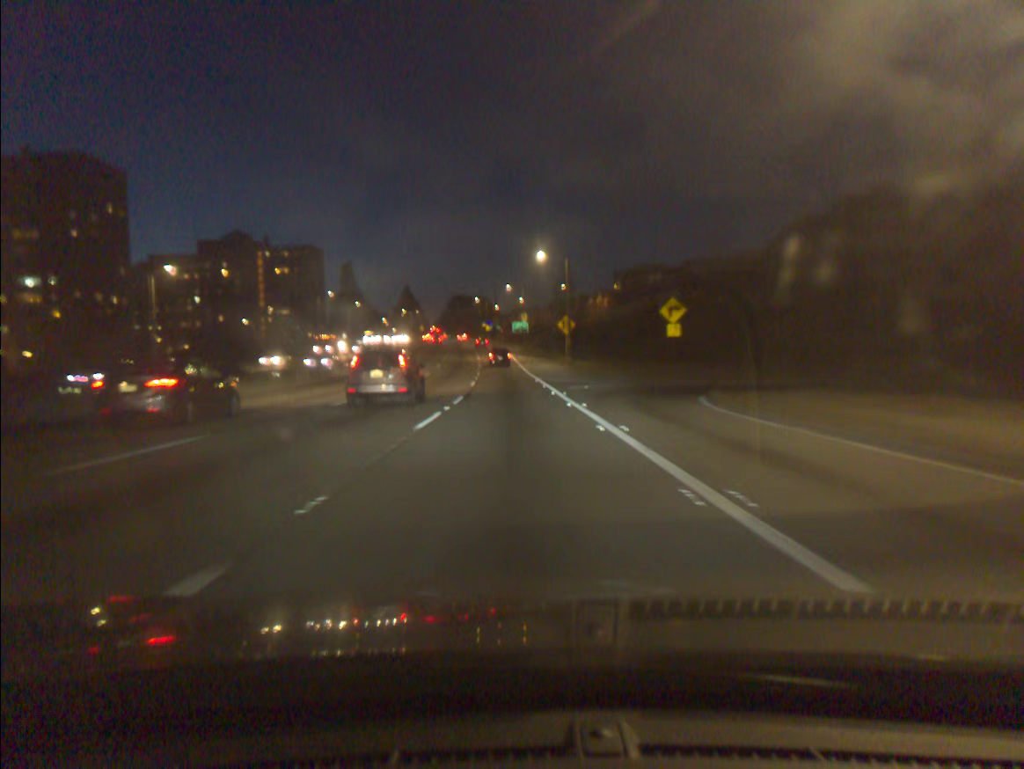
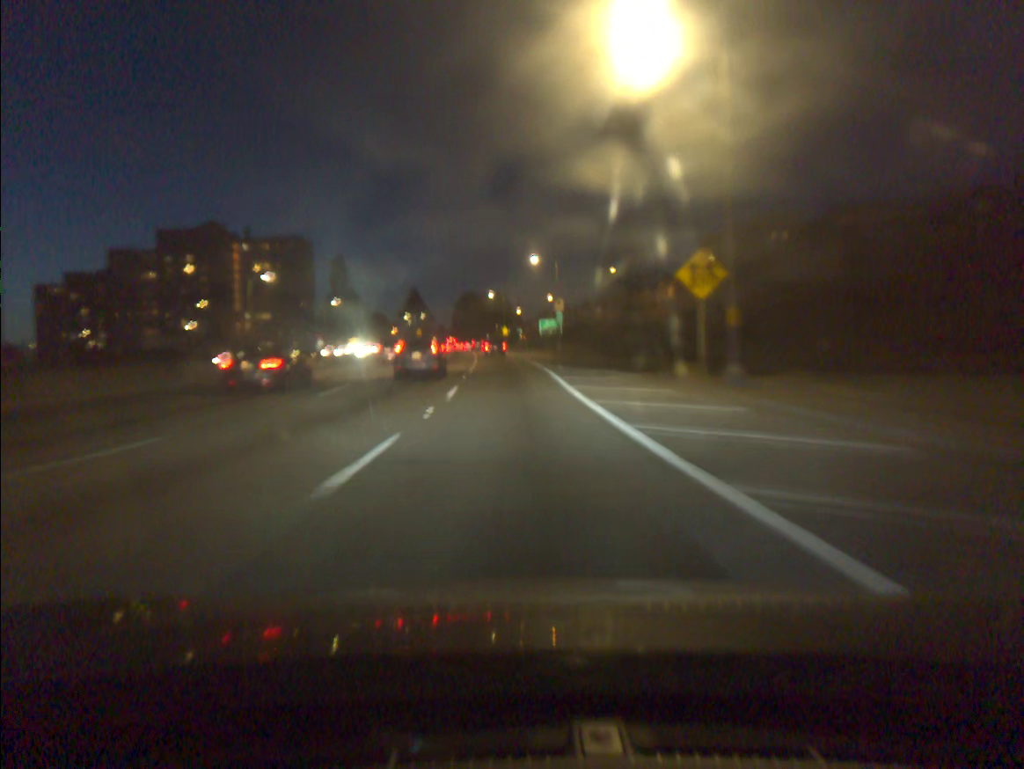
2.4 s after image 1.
(-0.6, +46.5) m; -1°
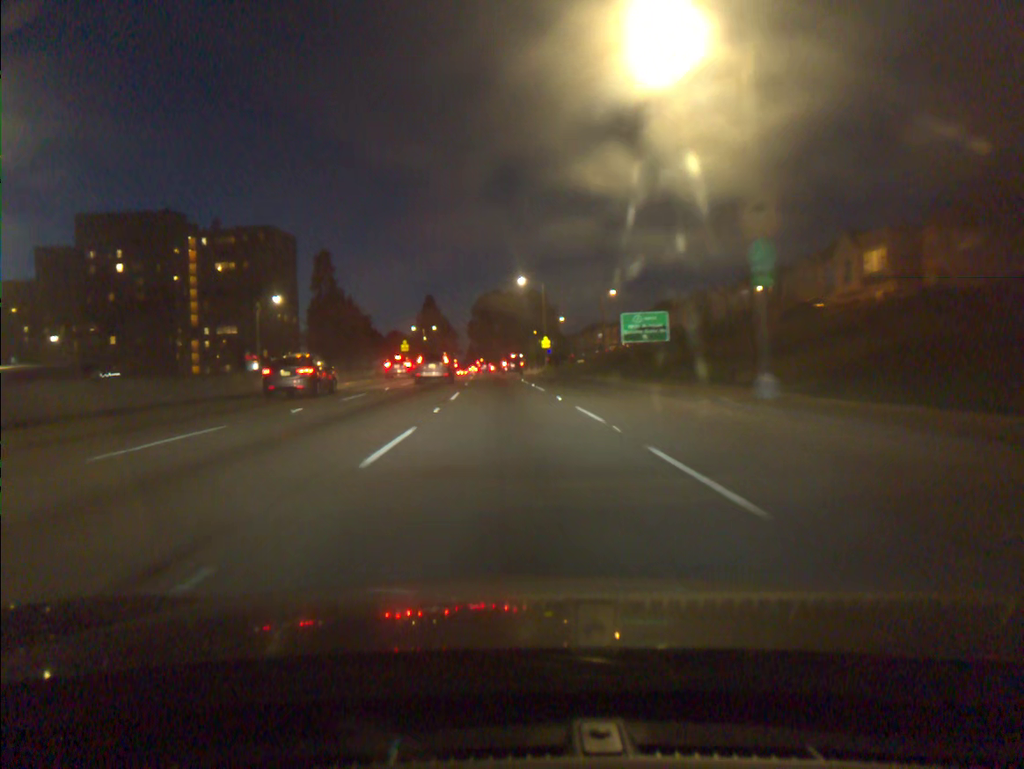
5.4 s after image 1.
(-1.3, +57.0) m; -3°
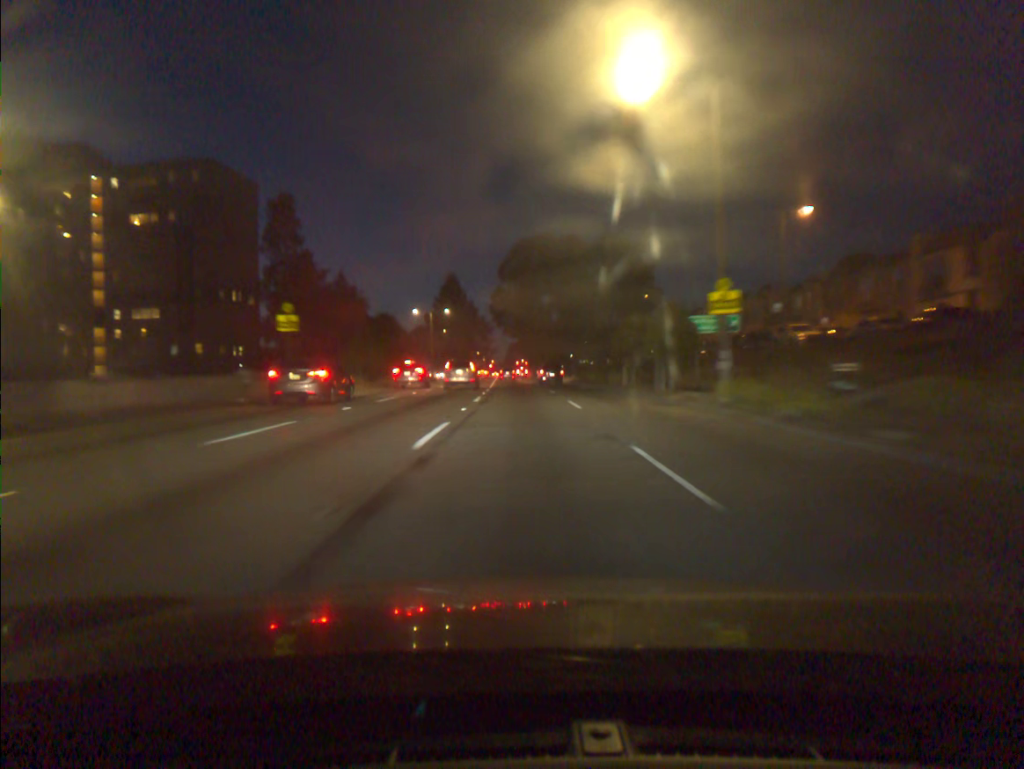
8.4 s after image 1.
(-1.8, +57.1) m; -3°
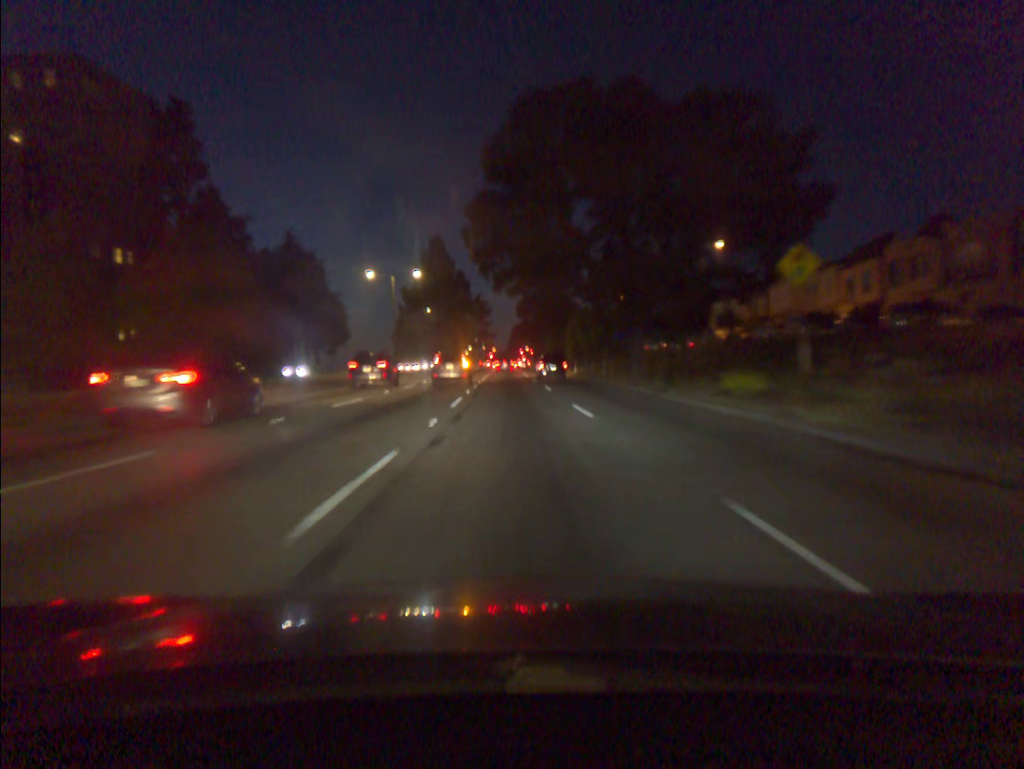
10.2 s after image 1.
(-0.1, +35.1) m; 0°
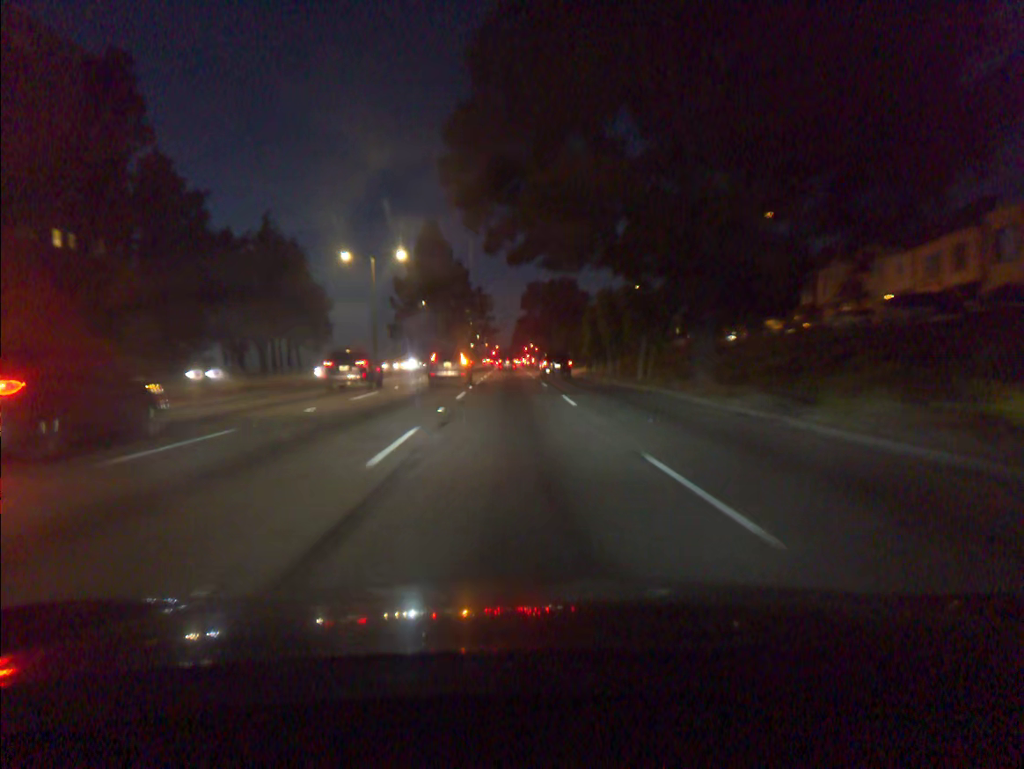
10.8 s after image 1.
(0.0, +11.6) m; 0°
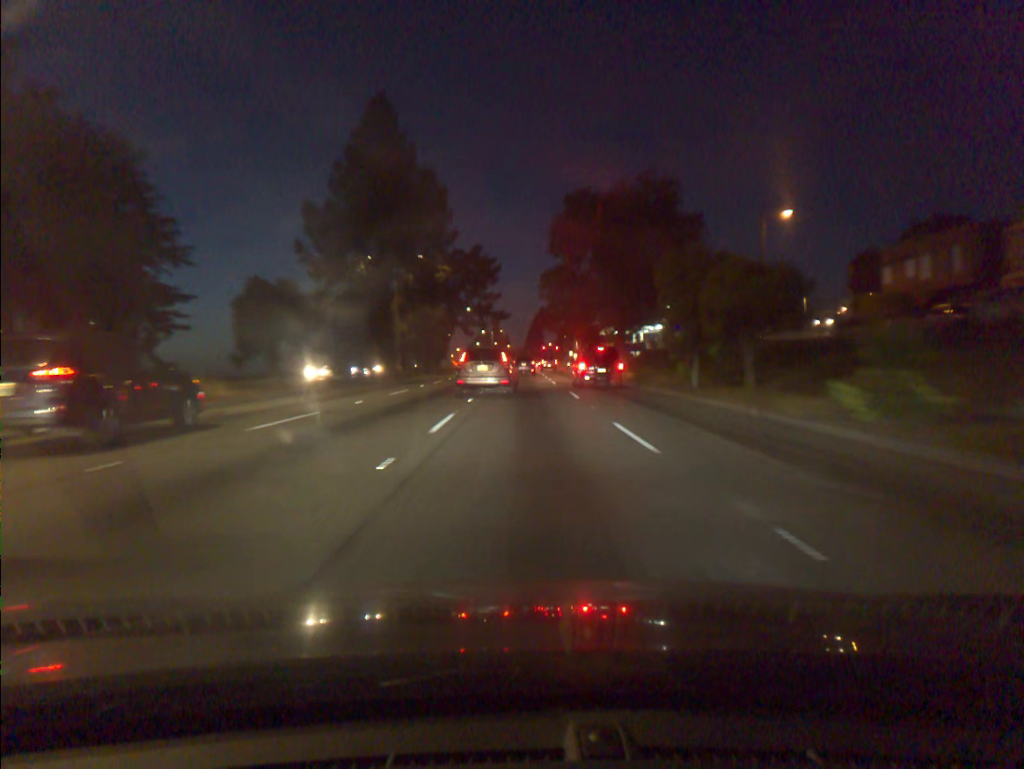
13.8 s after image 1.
(-0.8, +54.1) m; -1°
